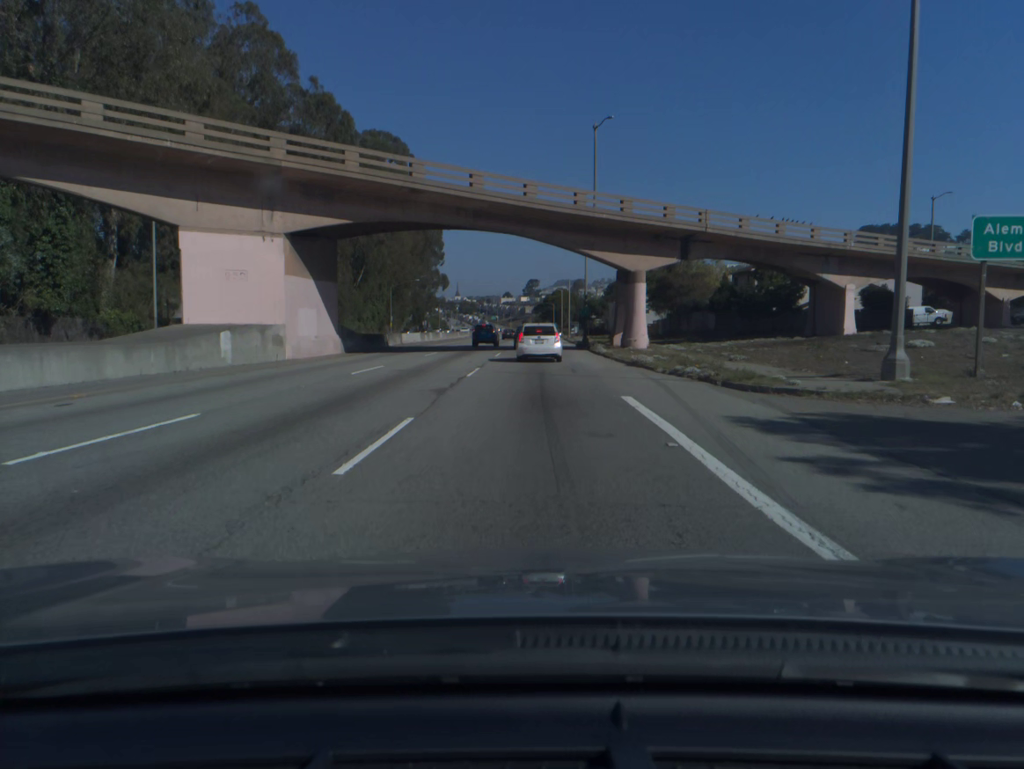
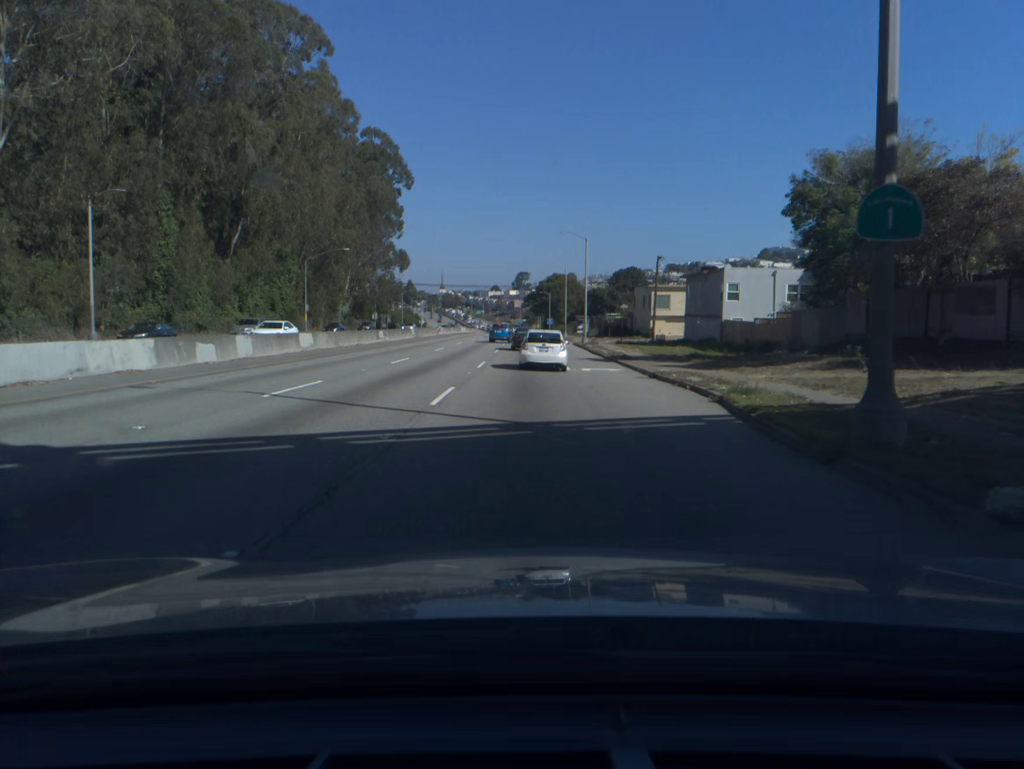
(+0.2, +51.1) m; +1°
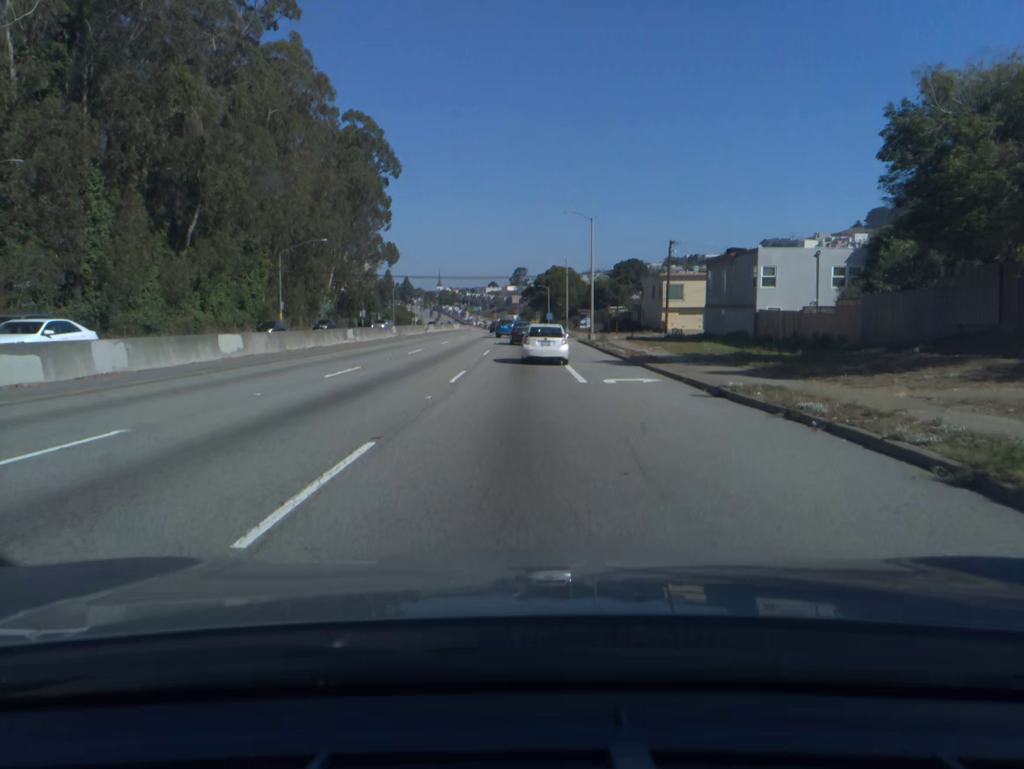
(0.0, +9.7) m; 0°
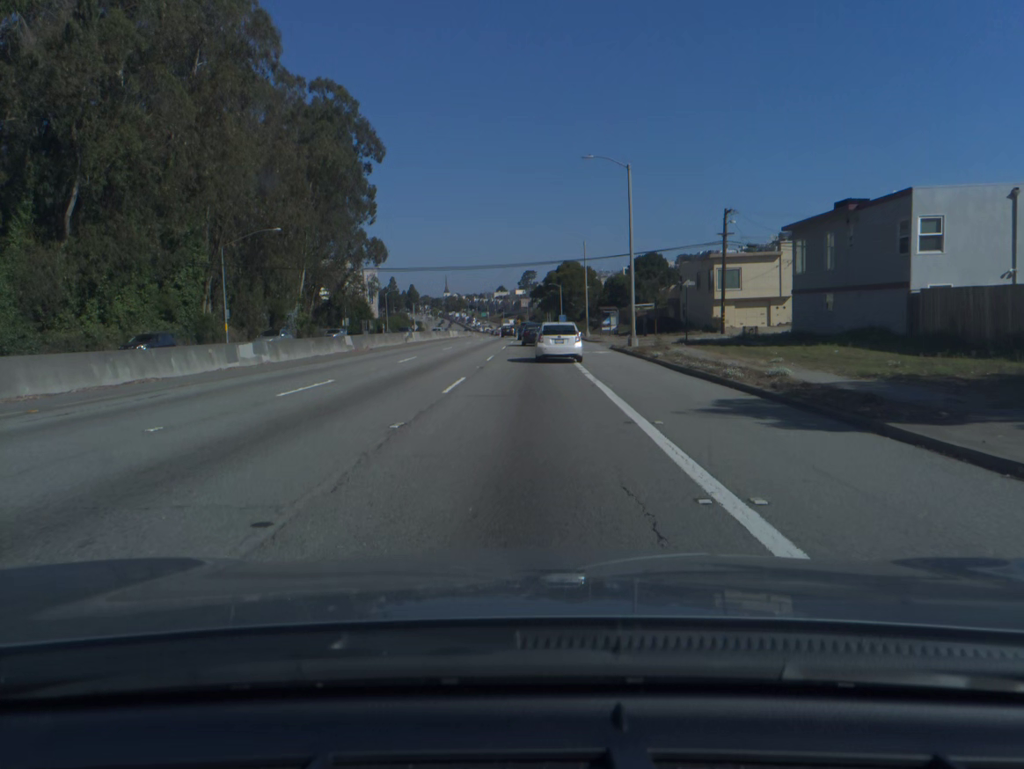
(0.0, +19.1) m; 0°
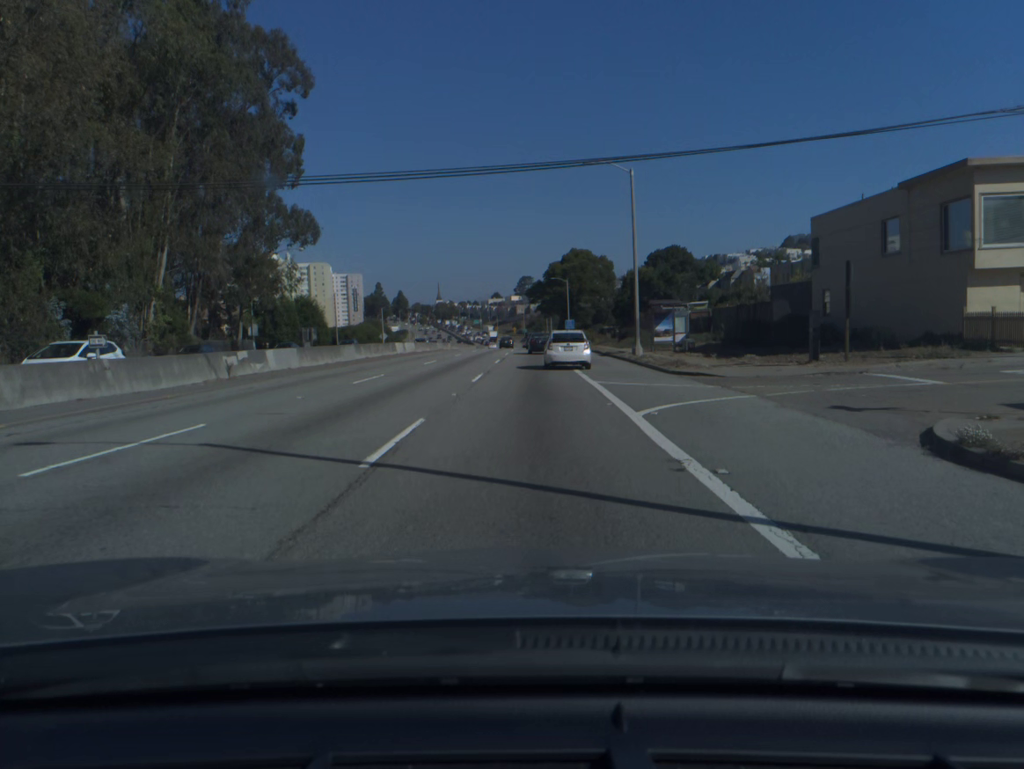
(0.0, +37.6) m; 0°
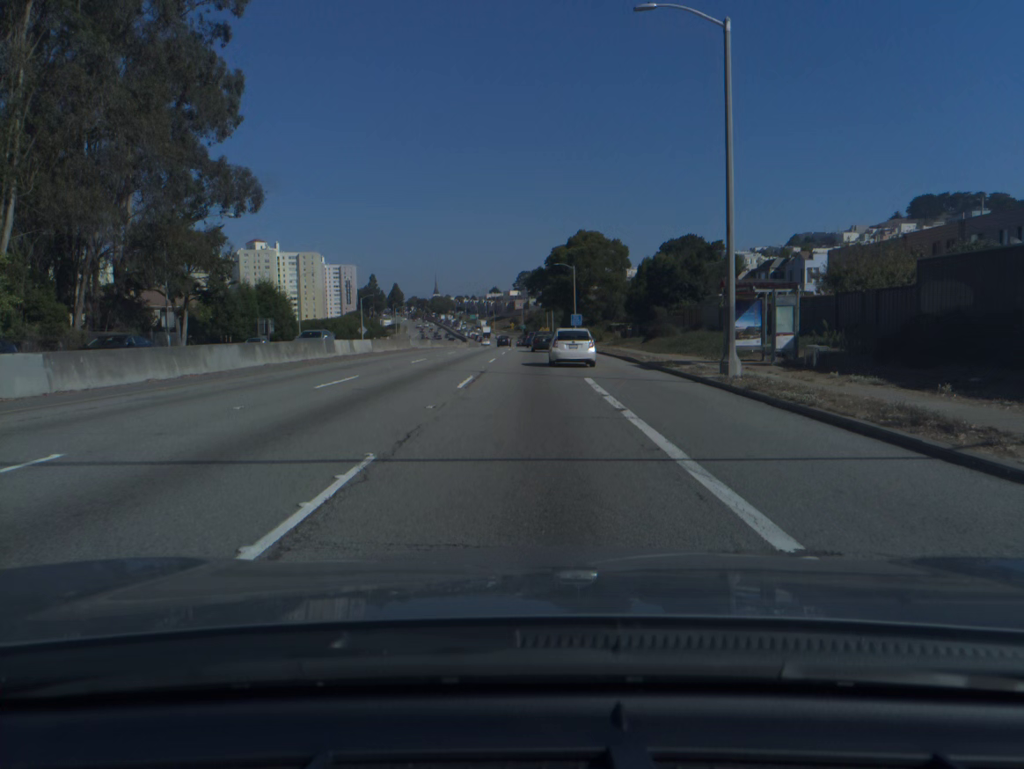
(0.0, +18.6) m; 0°
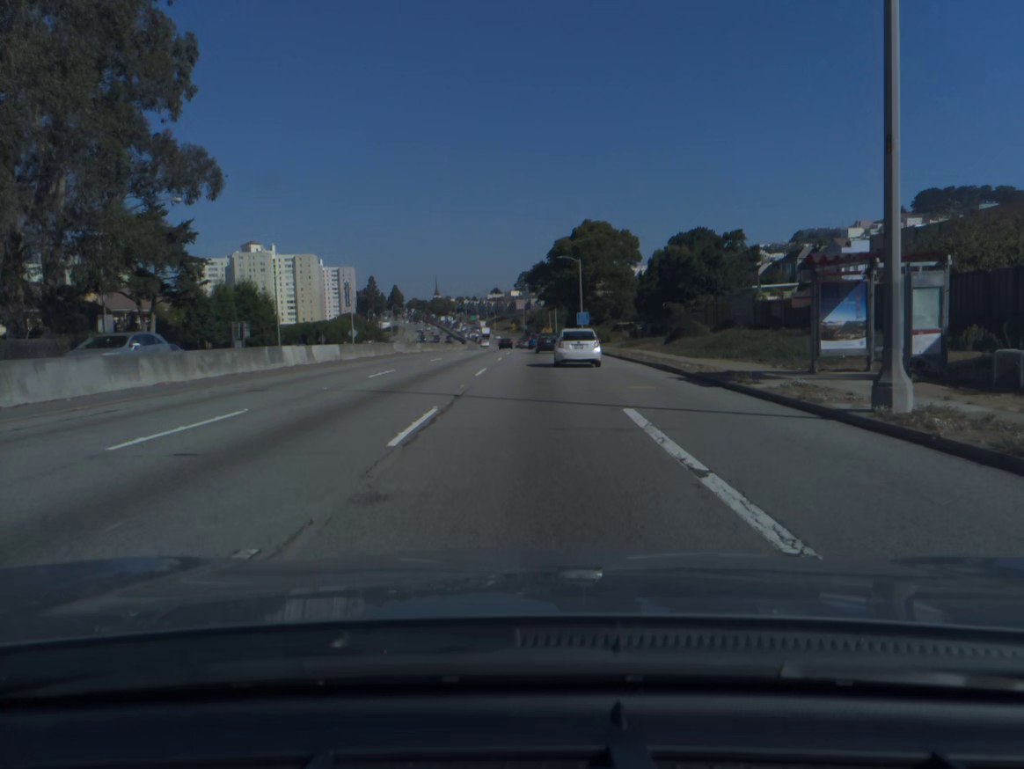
(0.0, +9.3) m; 0°
